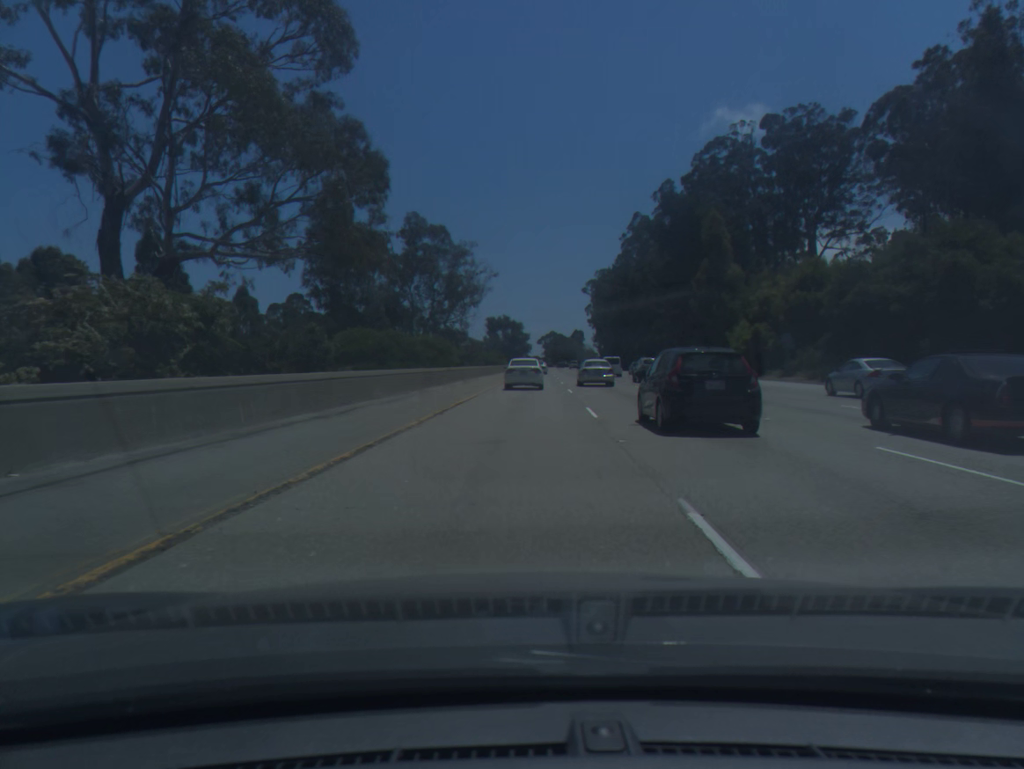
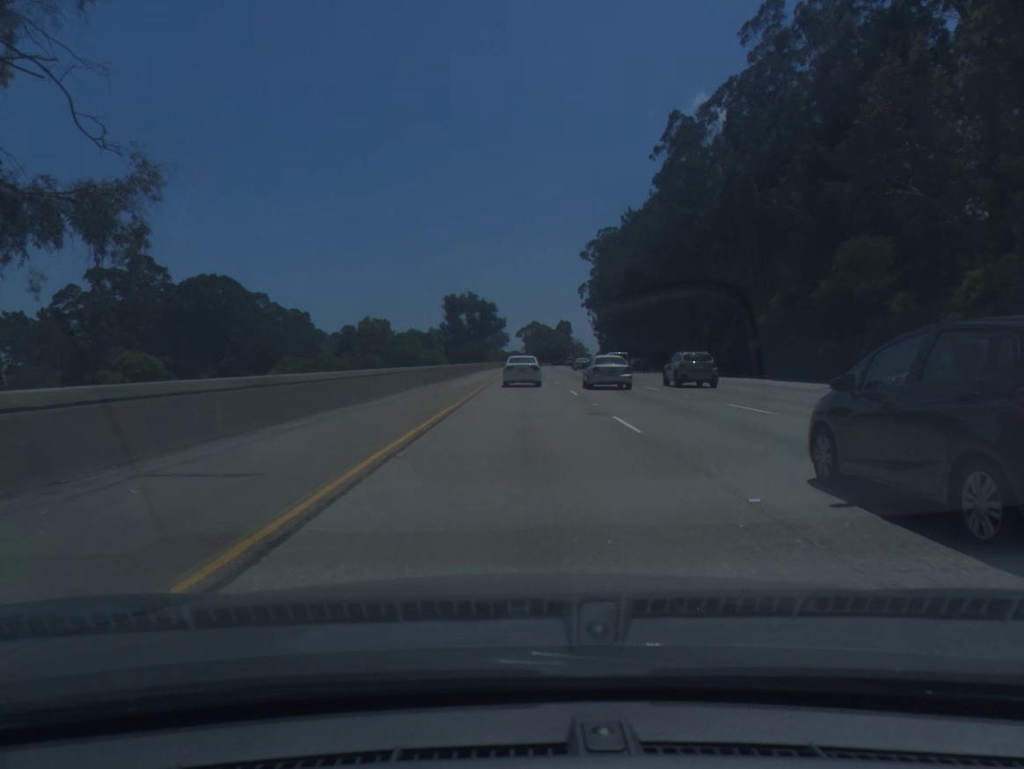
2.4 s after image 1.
(+1.5, +77.7) m; +2°
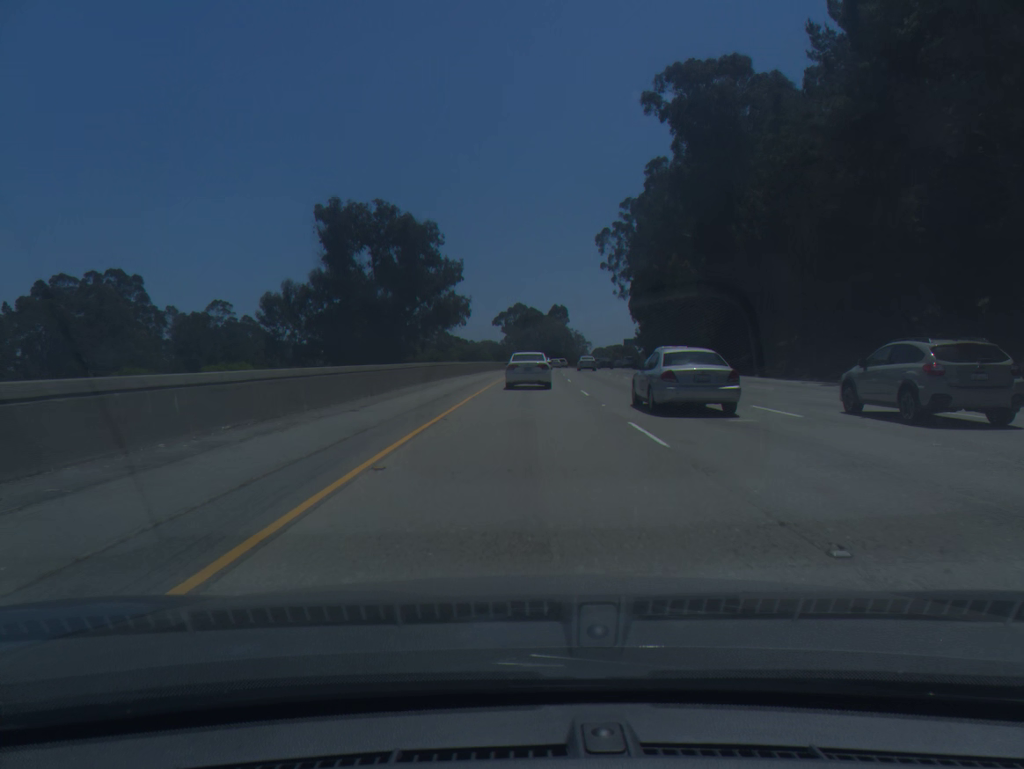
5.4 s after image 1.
(+0.5, +103.5) m; +1°
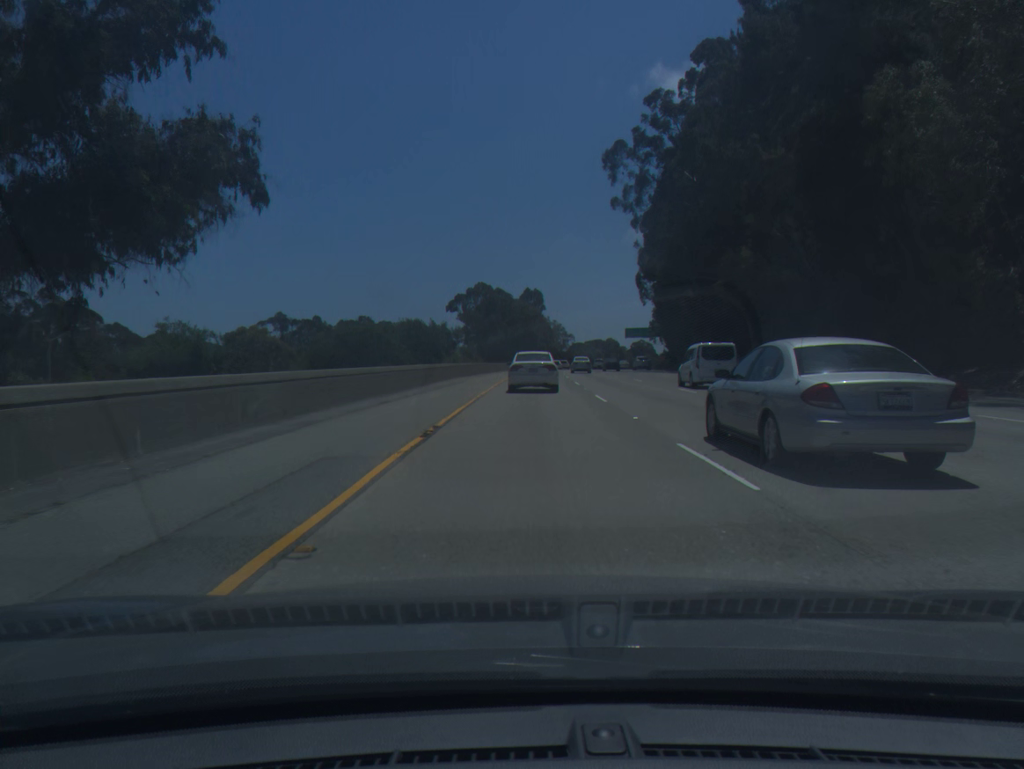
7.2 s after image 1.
(+1.3, +61.8) m; +2°
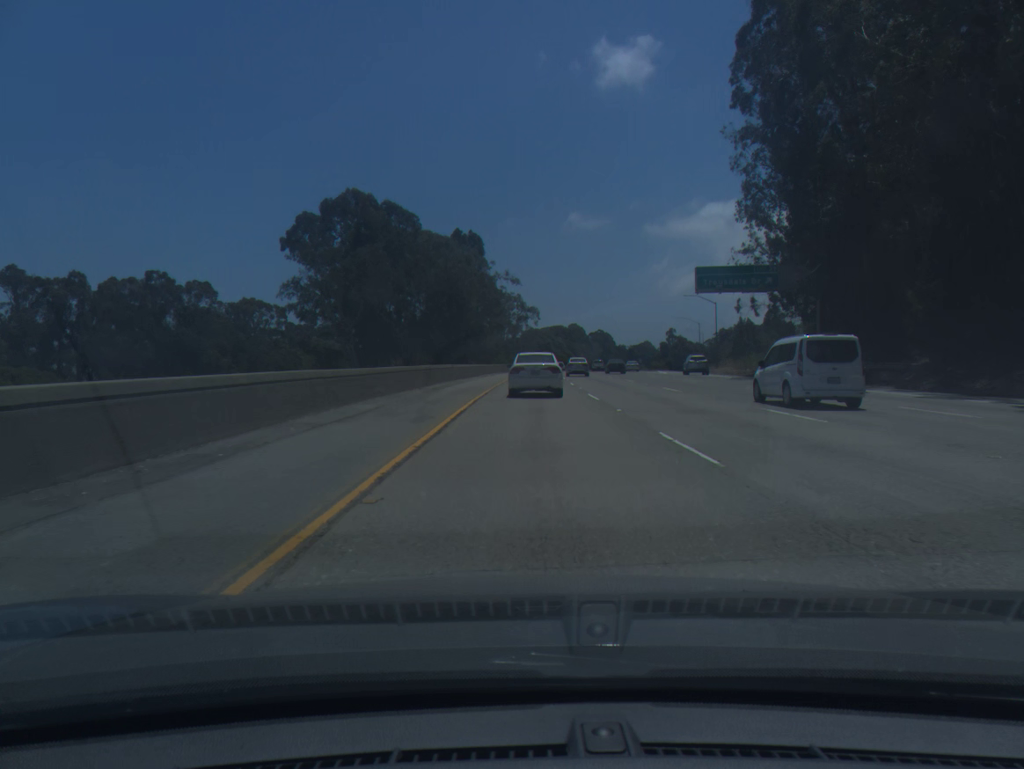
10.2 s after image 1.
(+3.4, +99.9) m; +4°
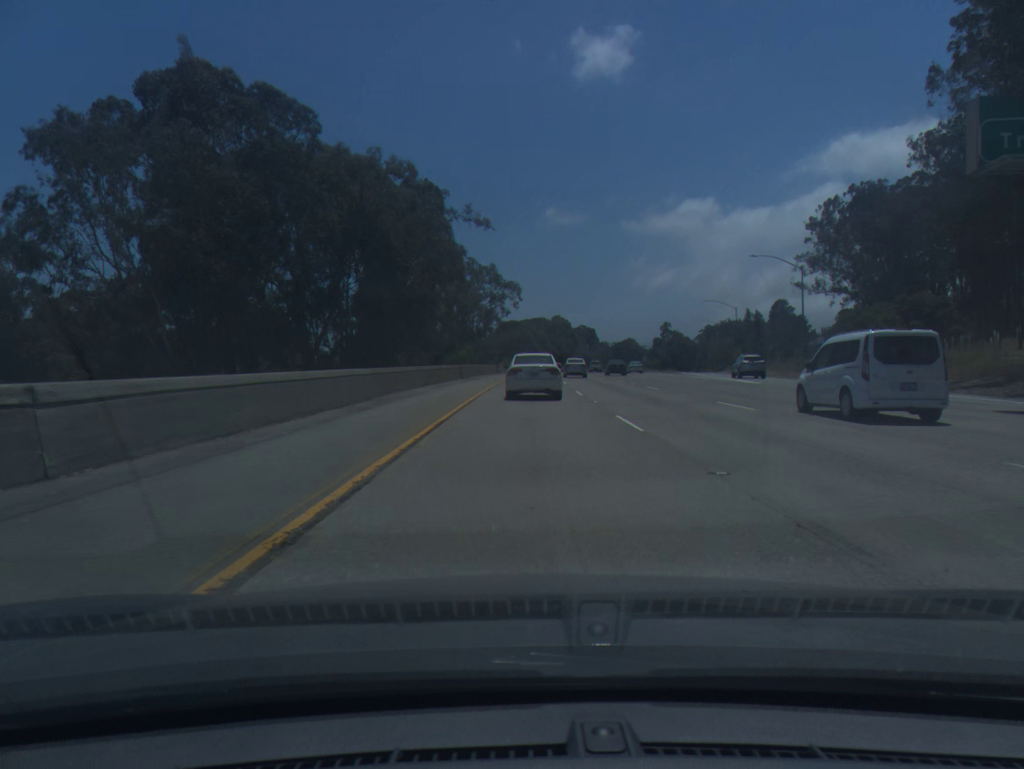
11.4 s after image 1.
(+0.6, +39.5) m; +2°
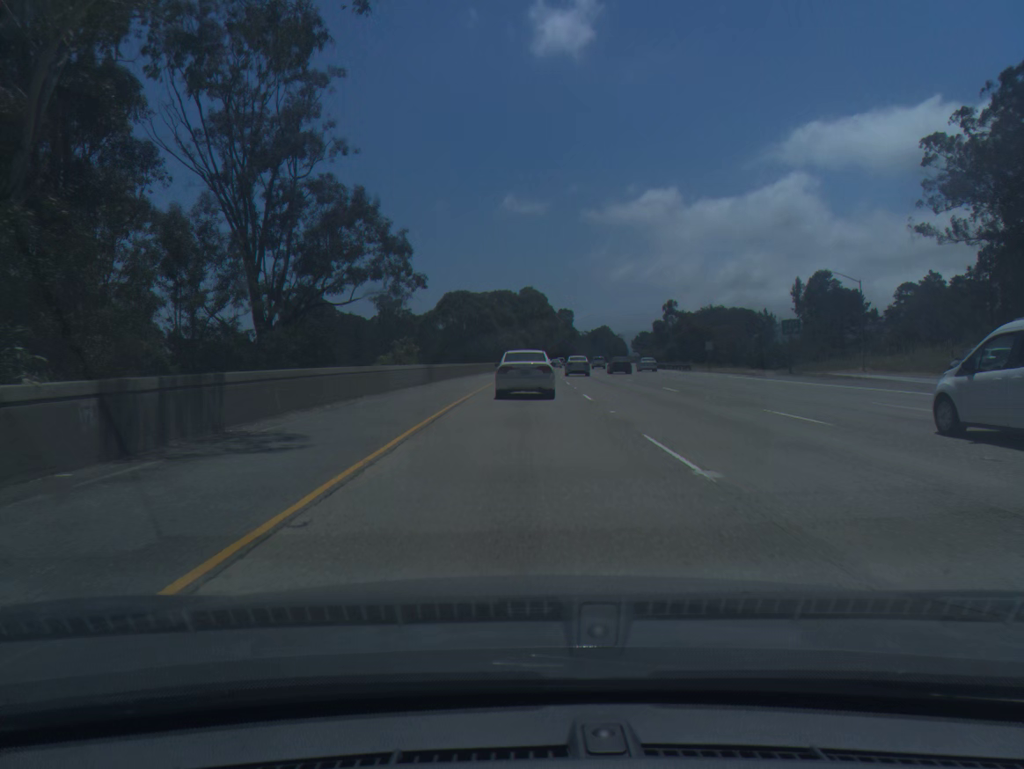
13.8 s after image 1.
(+1.9, +78.1) m; +3°
